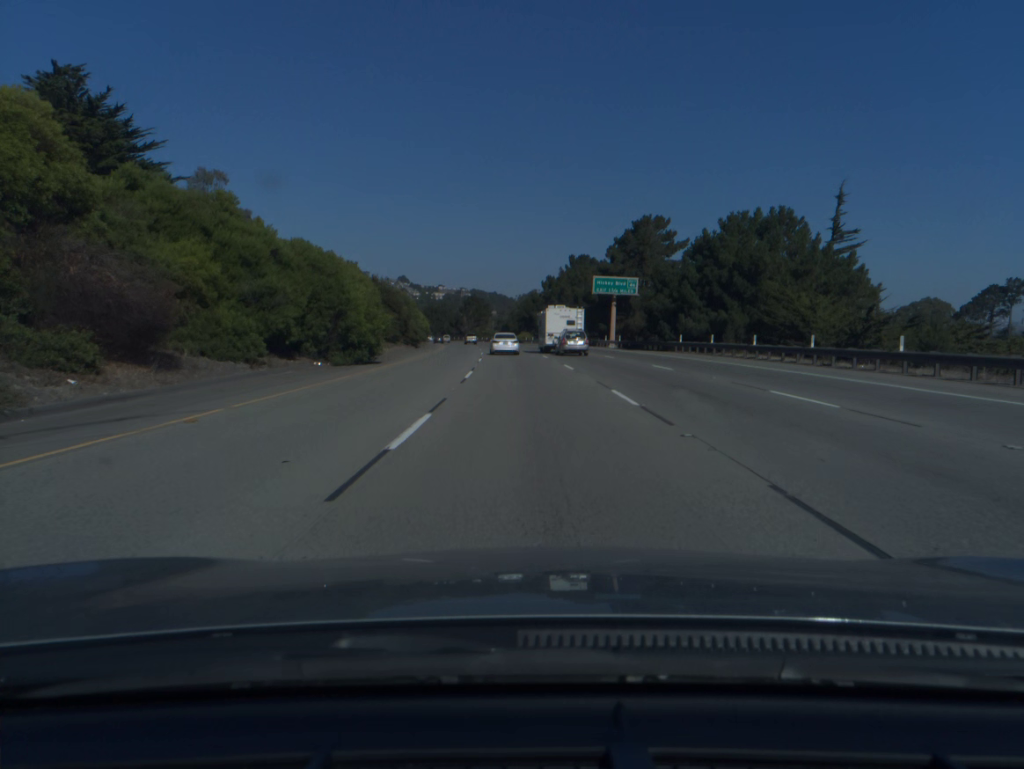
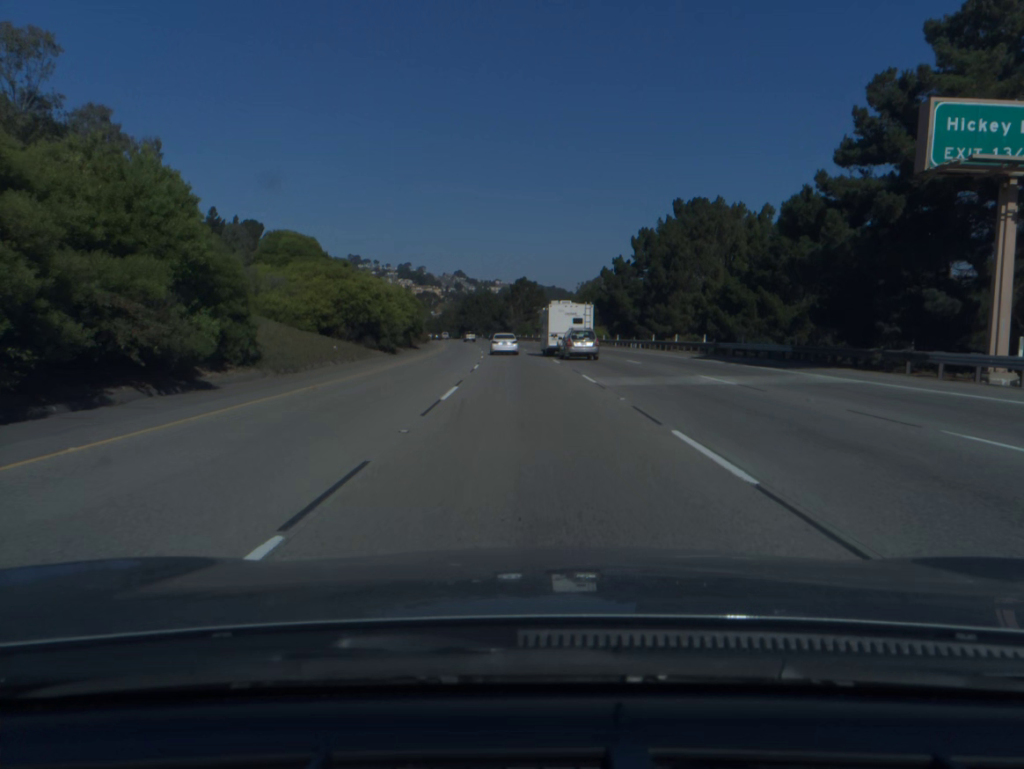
(-2.4, +65.9) m; -4°
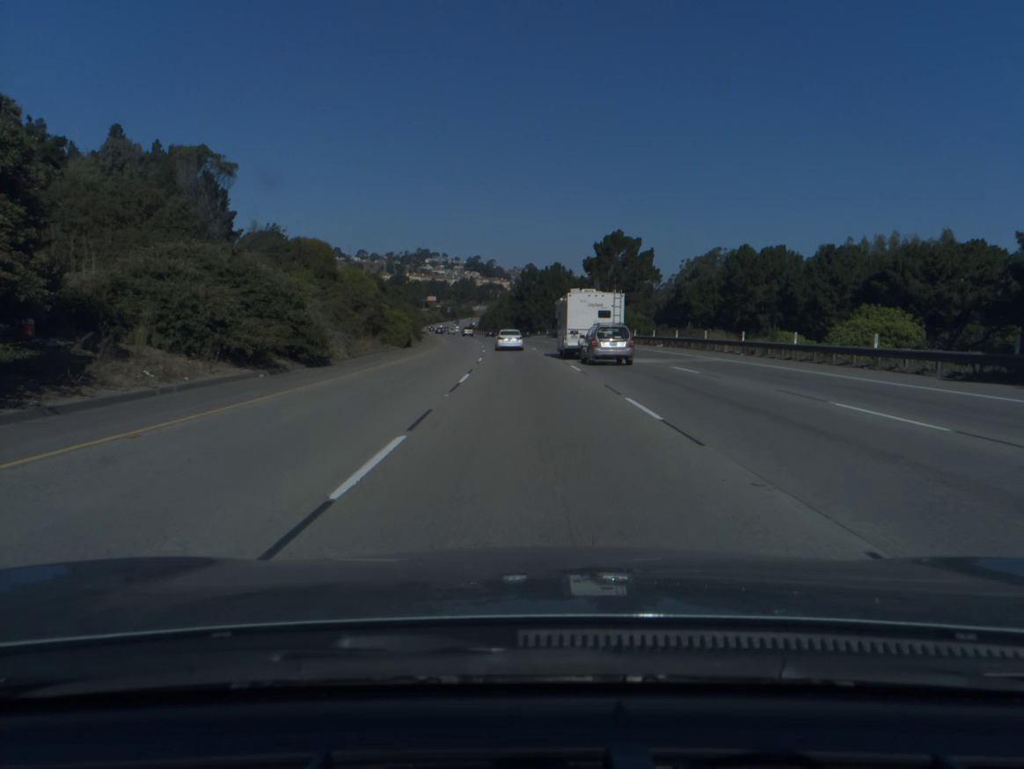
(-3.7, +82.4) m; -5°
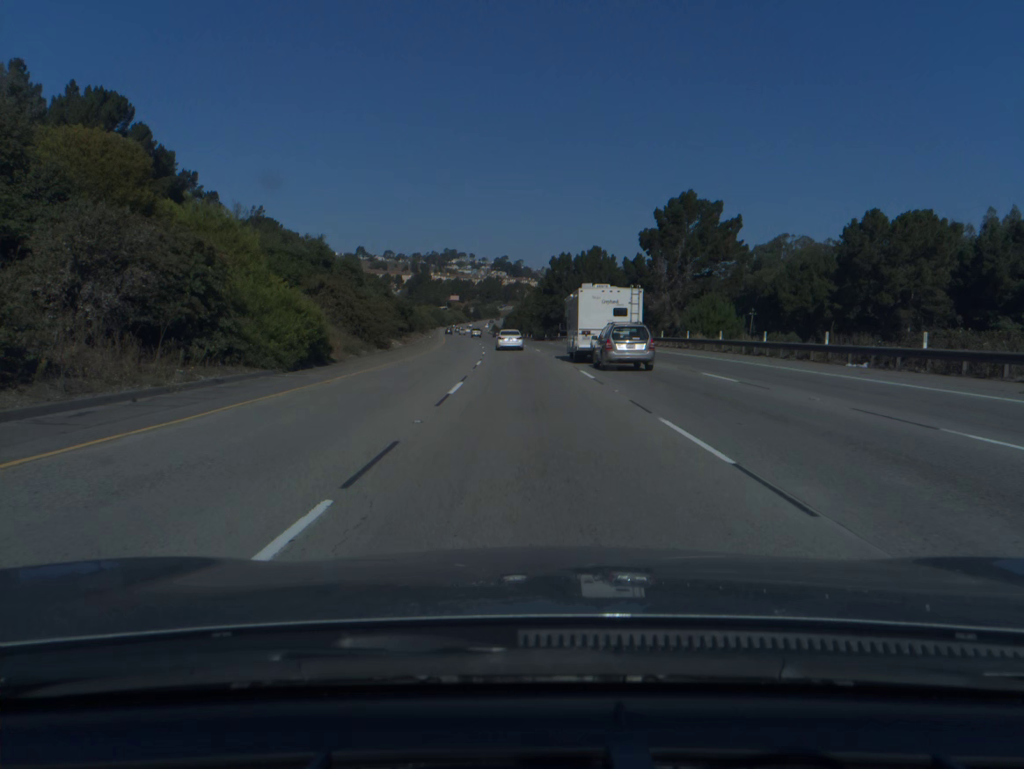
(-0.6, +33.2) m; -2°
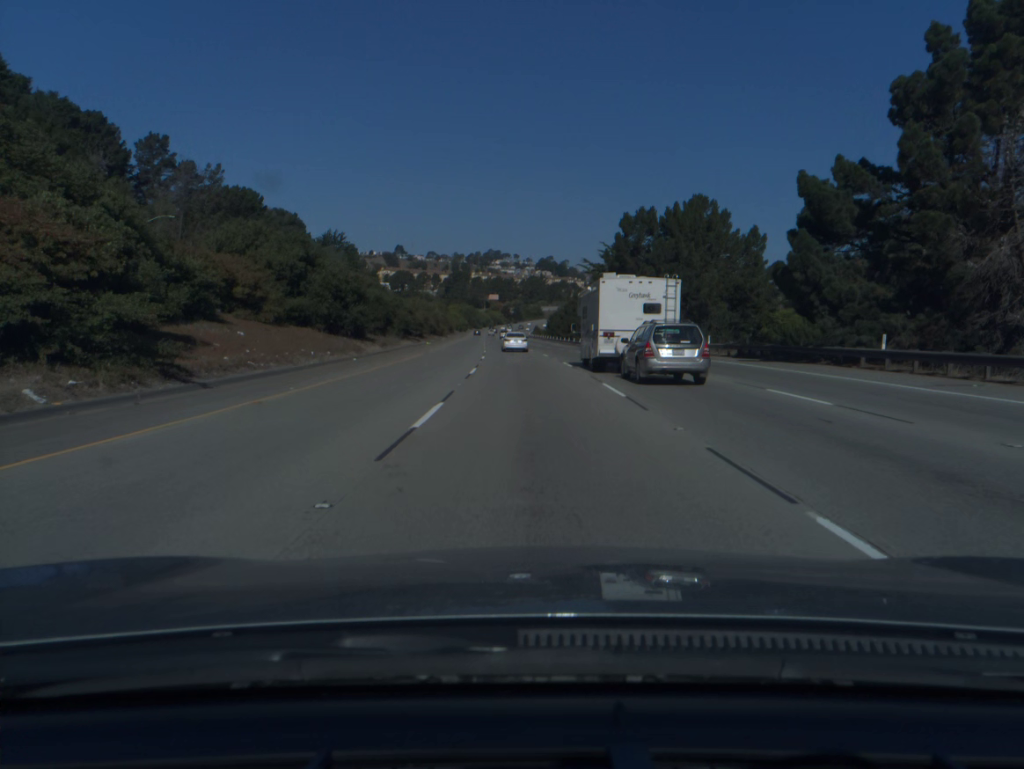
(-1.3, +49.9) m; -3°
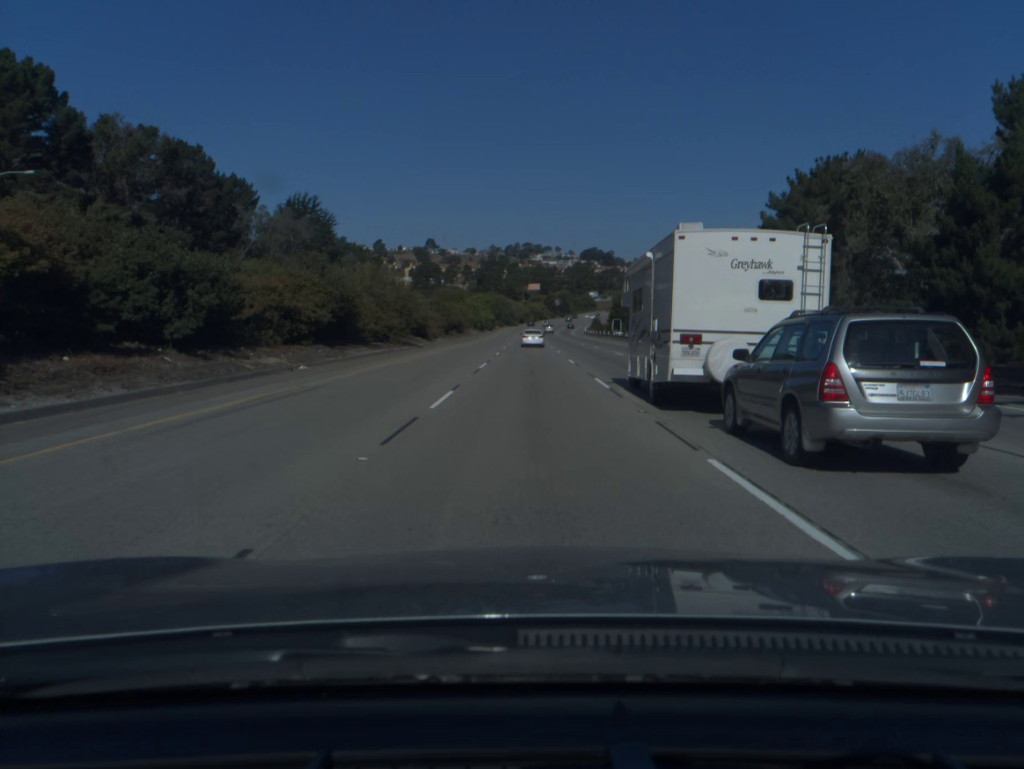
(-3.1, +84.7) m; -3°
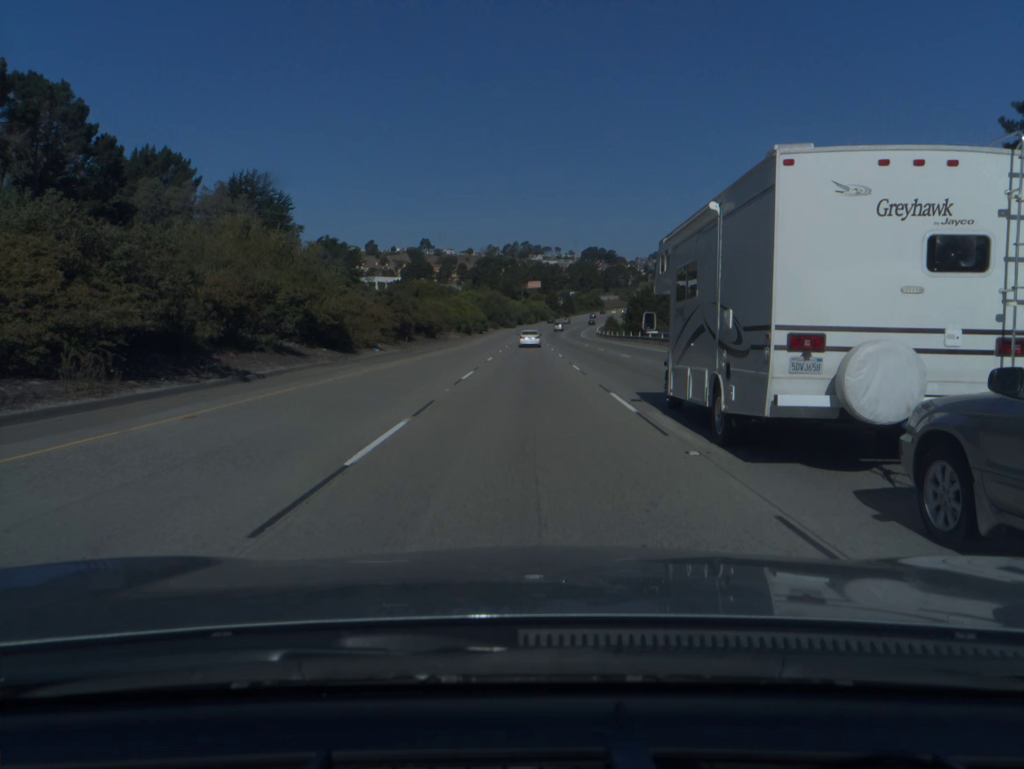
(0.0, +34.9) m; 0°
